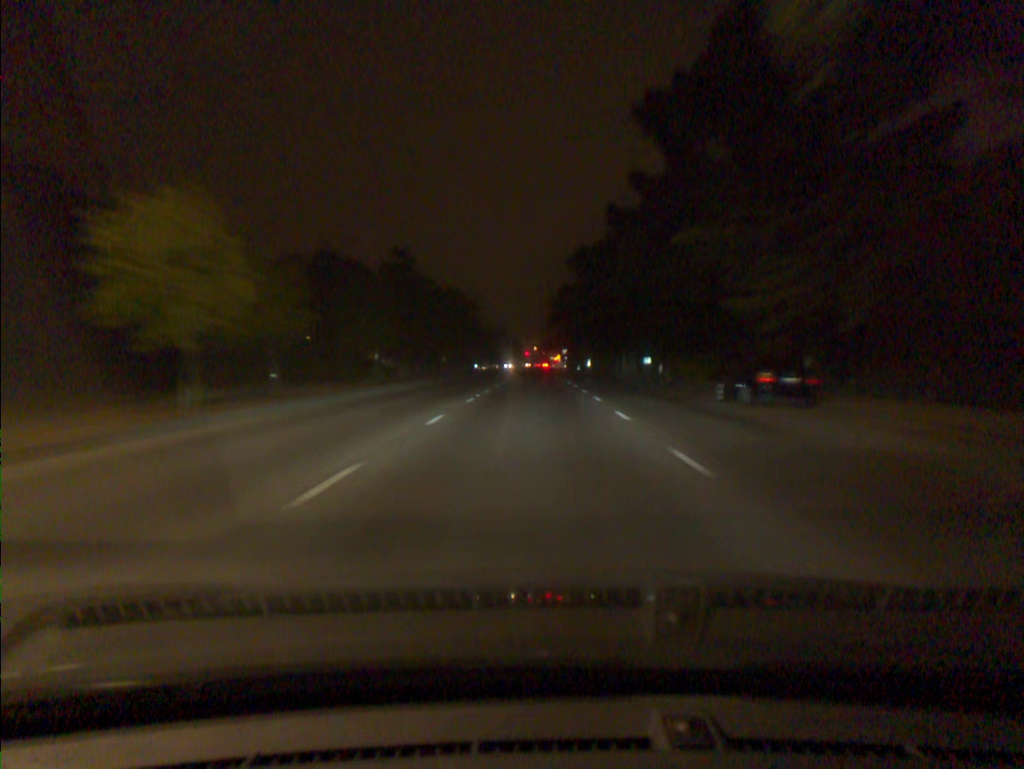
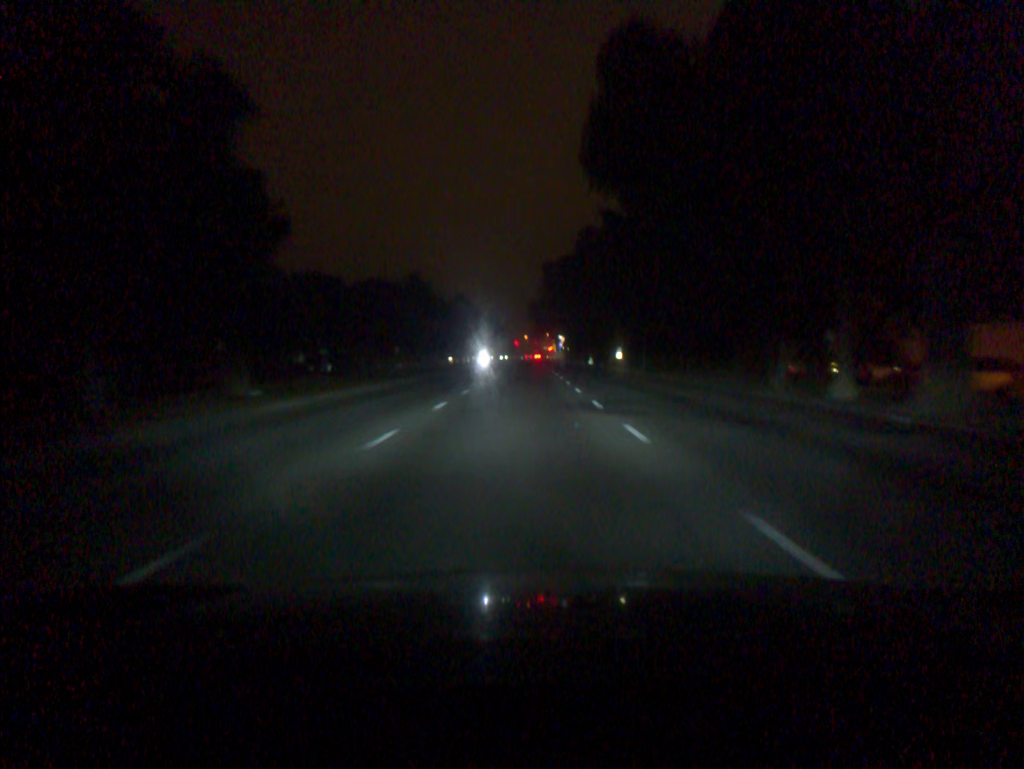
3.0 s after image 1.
(+0.2, +54.4) m; +1°
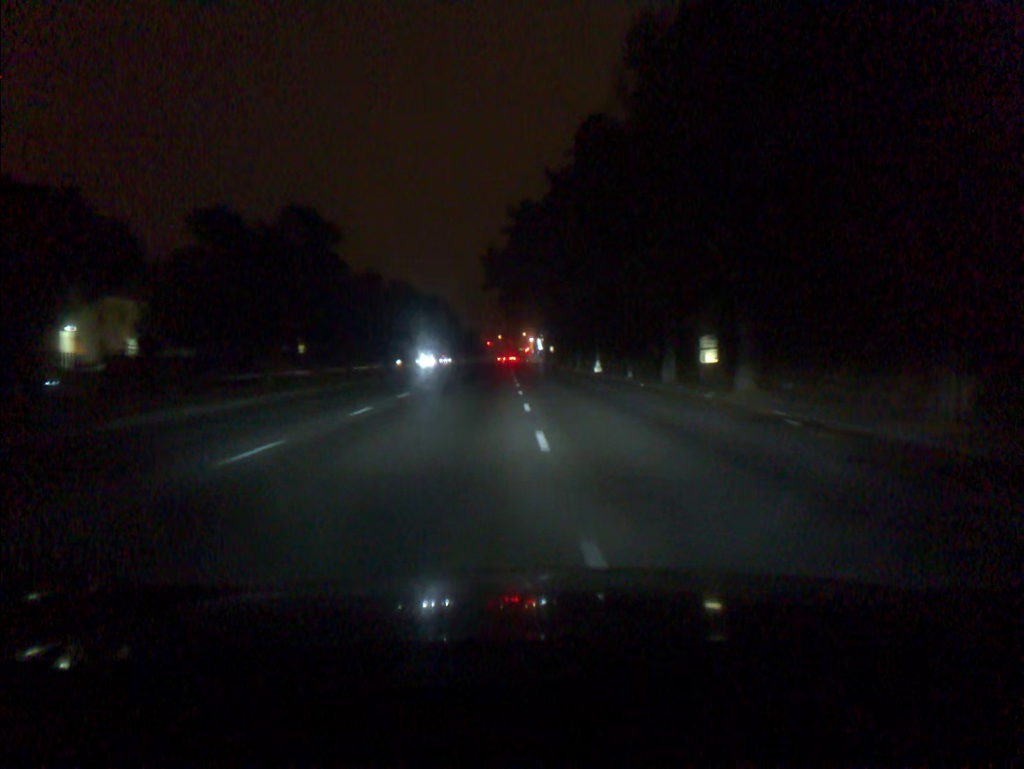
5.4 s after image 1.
(+0.7, +44.3) m; +2°
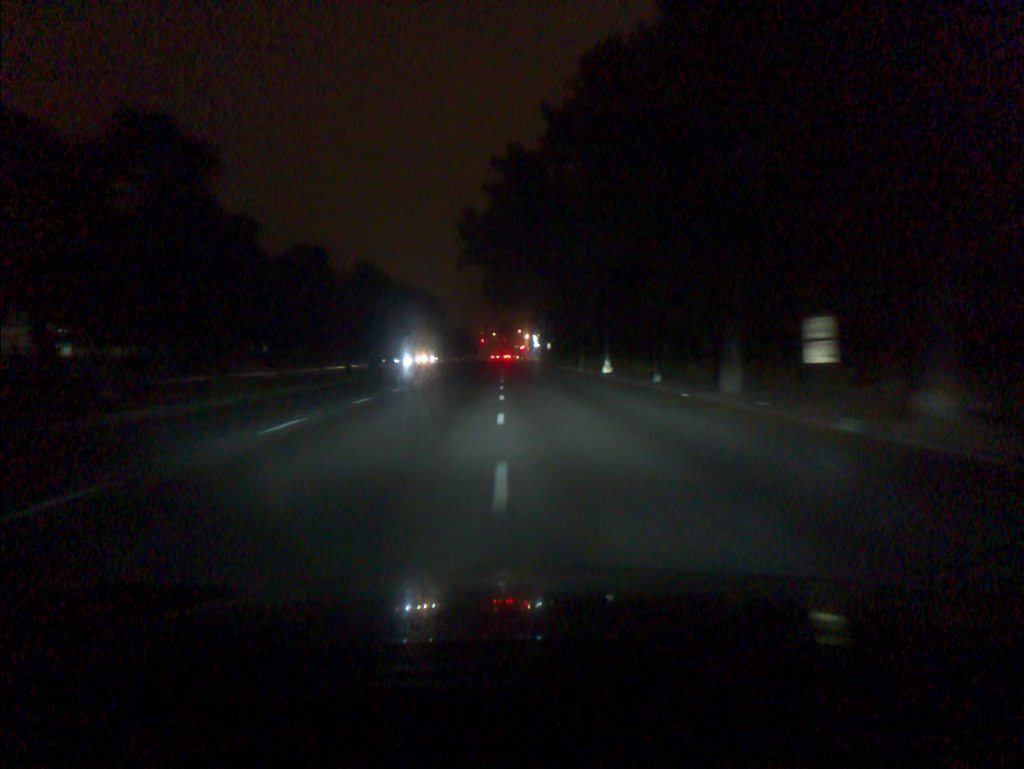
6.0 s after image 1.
(0.0, +11.2) m; 0°
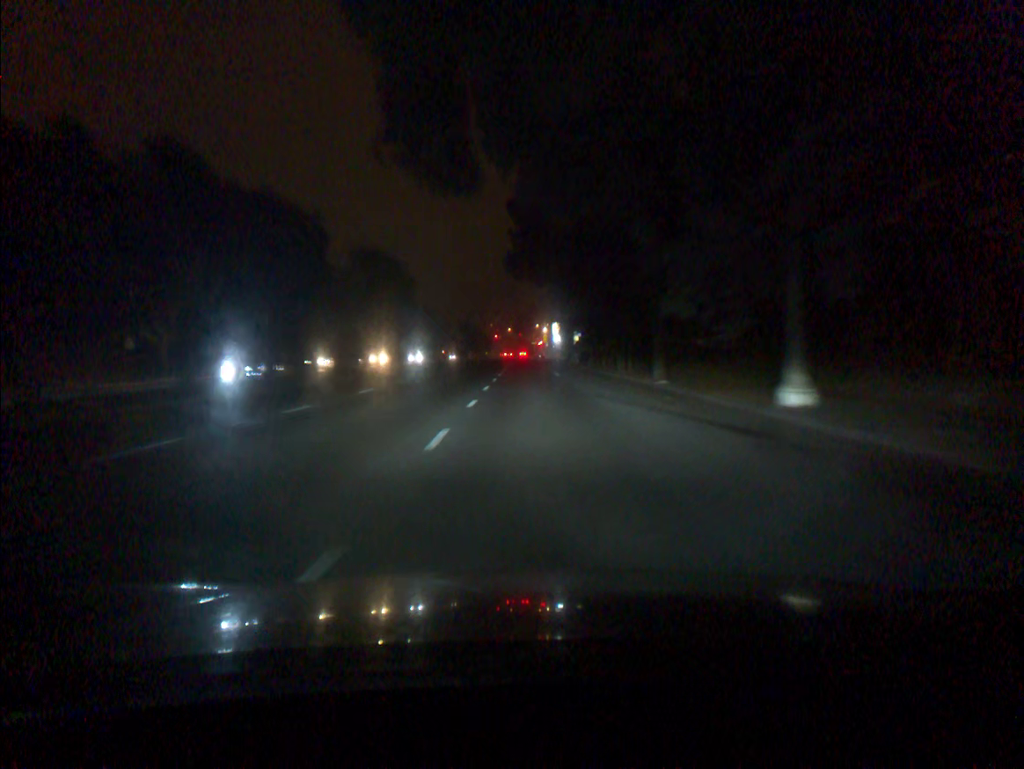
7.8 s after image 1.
(-0.4, +32.6) m; -1°
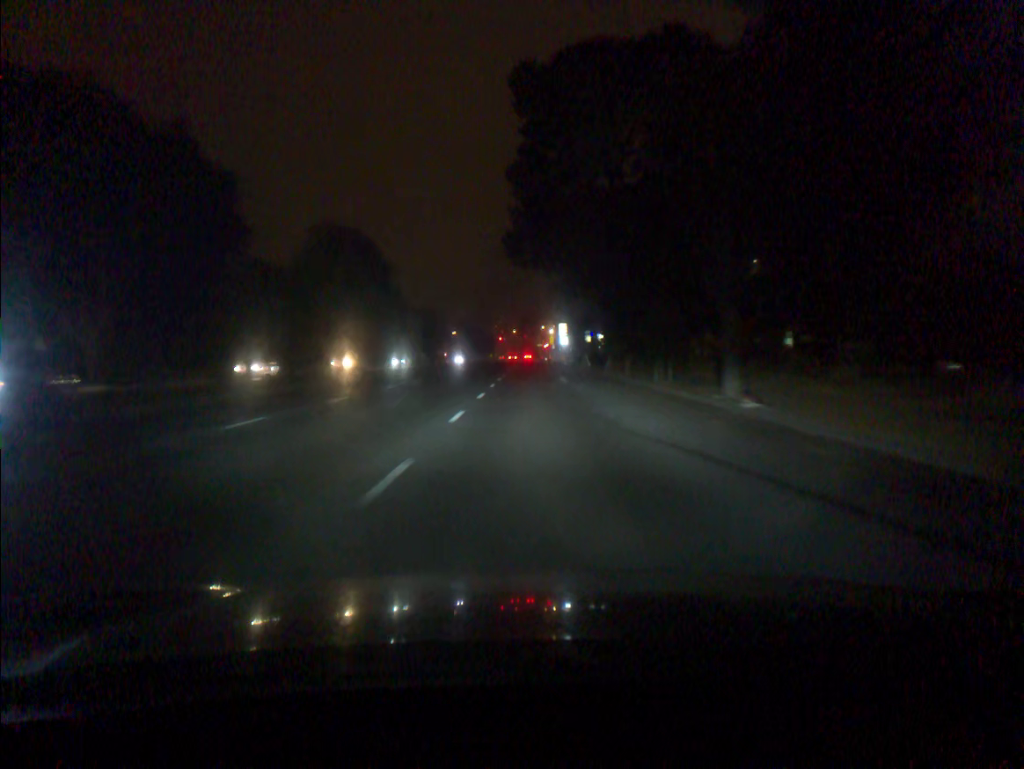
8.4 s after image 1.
(0.0, +10.5) m; 0°
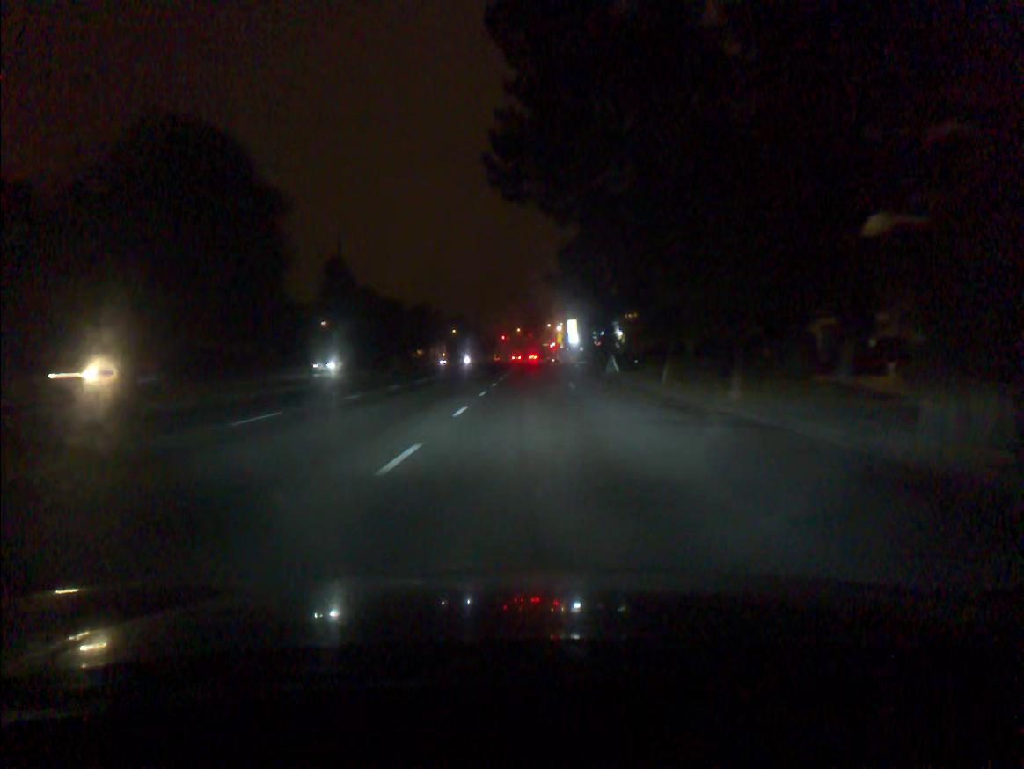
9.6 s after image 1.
(-0.1, +20.4) m; 0°
